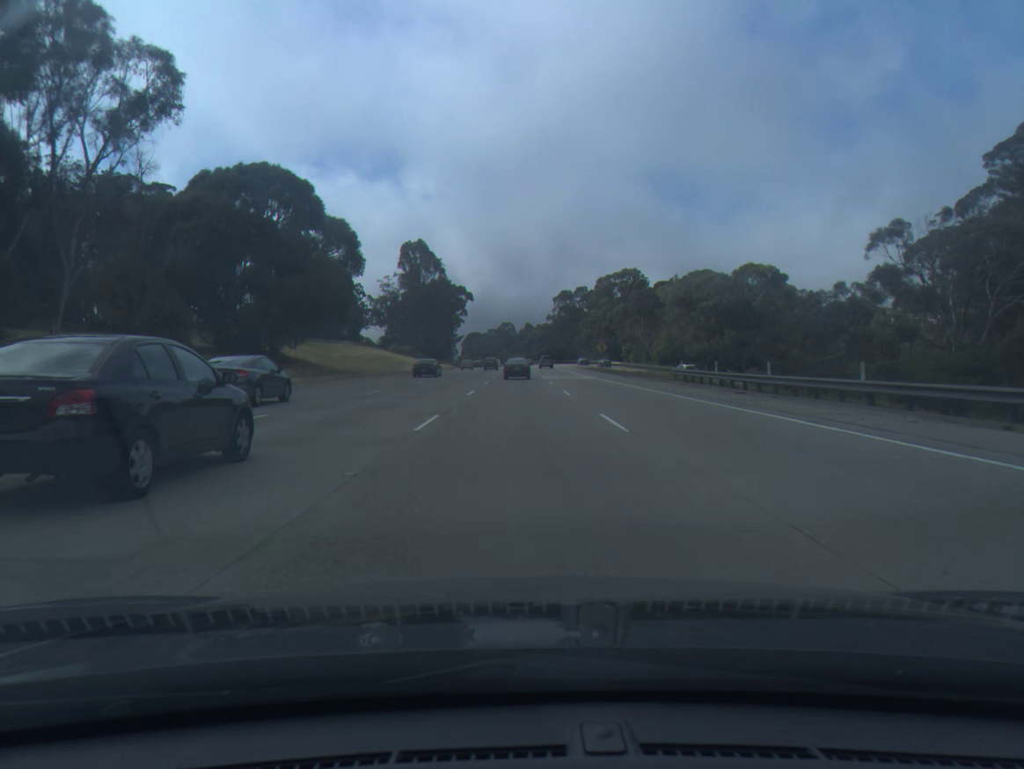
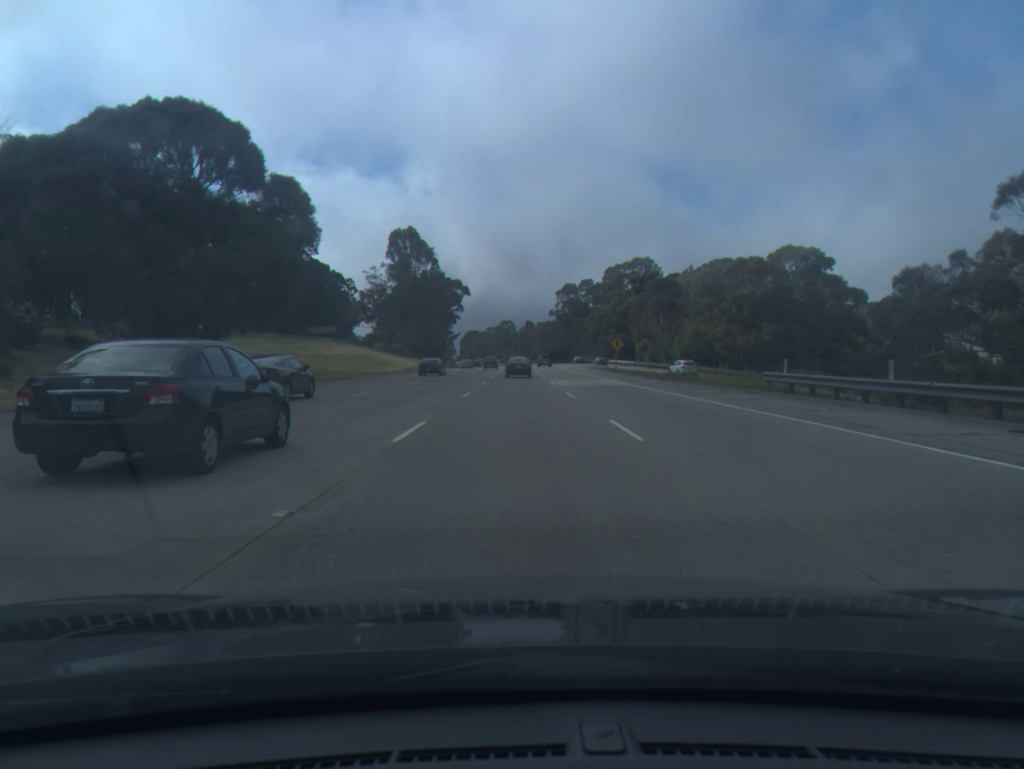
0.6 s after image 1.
(0.0, +16.7) m; 0°
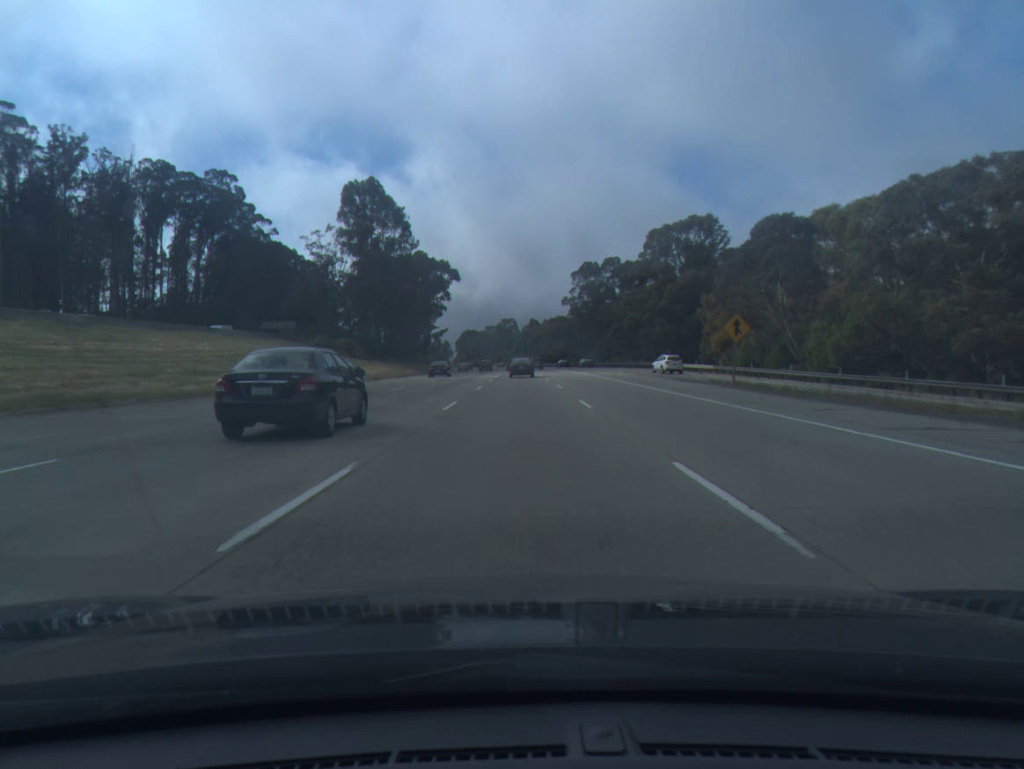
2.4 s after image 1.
(0.0, +50.4) m; 0°
